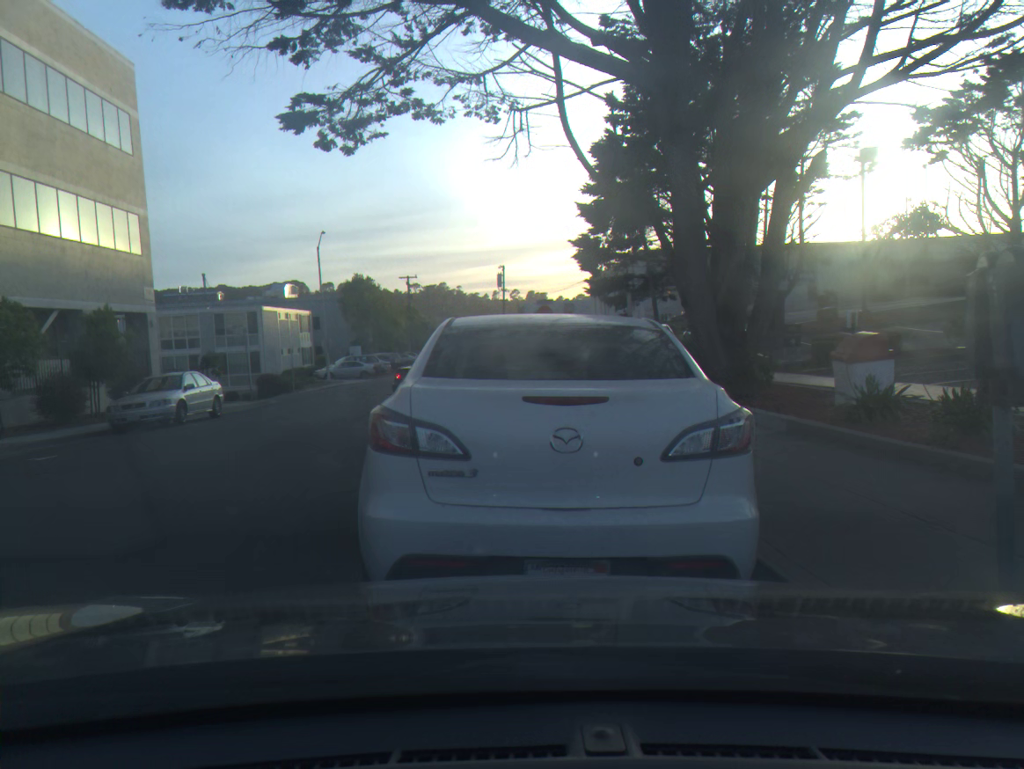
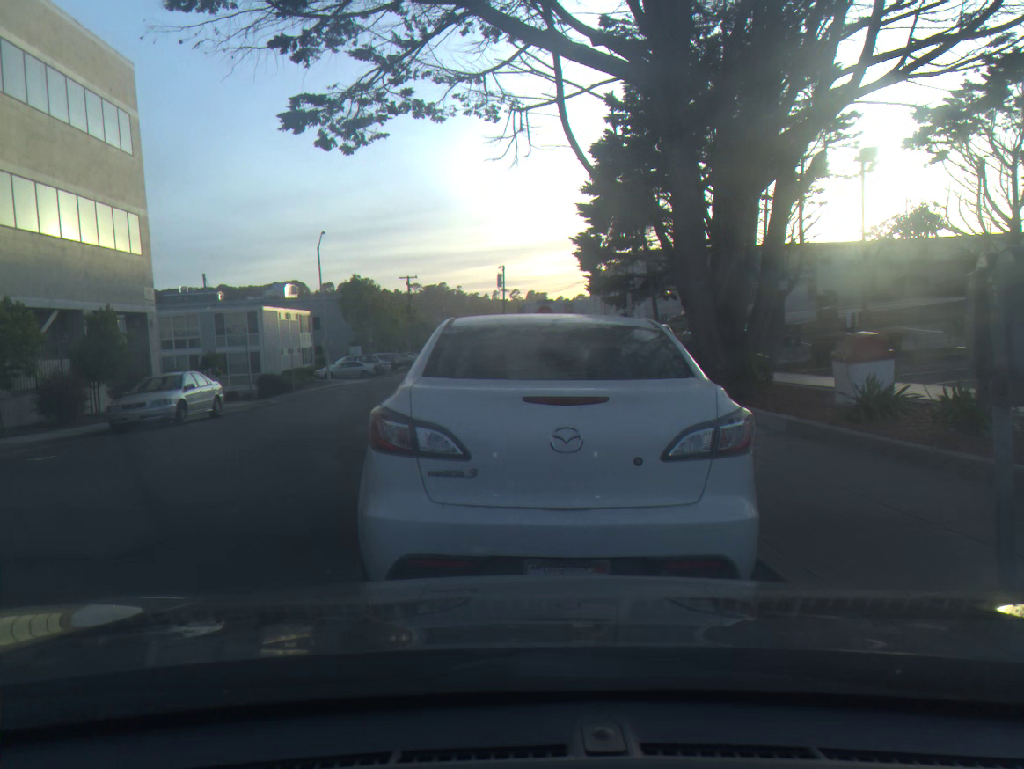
(0.0, 0.0) m; 0°
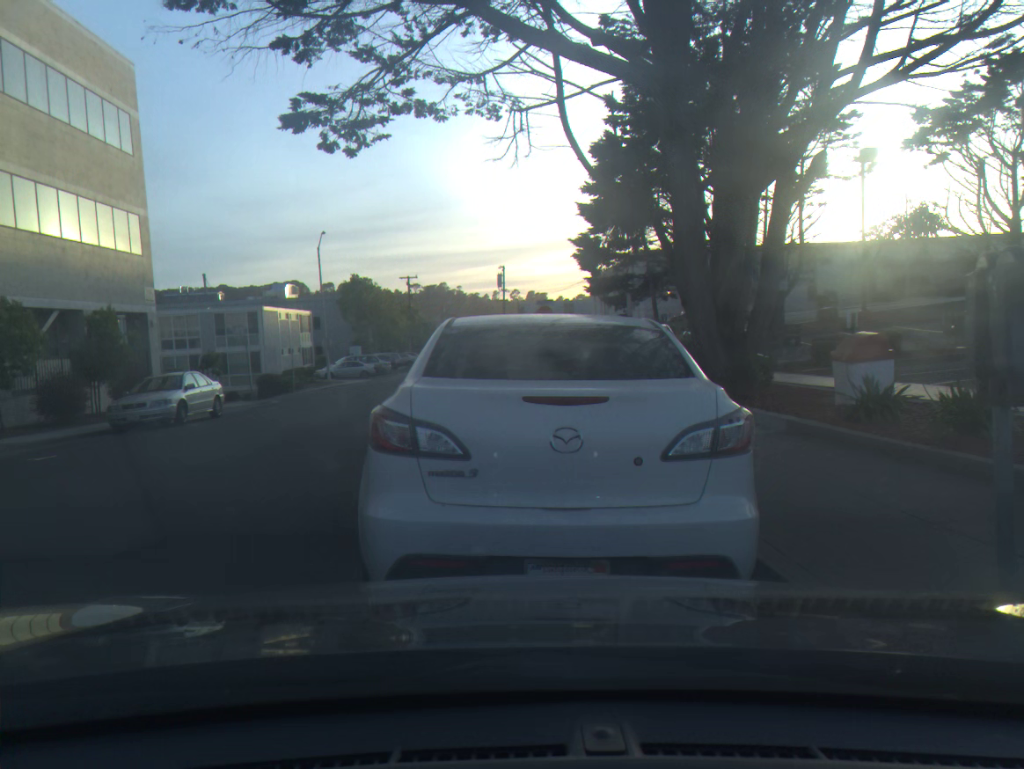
(0.0, 0.0) m; 0°
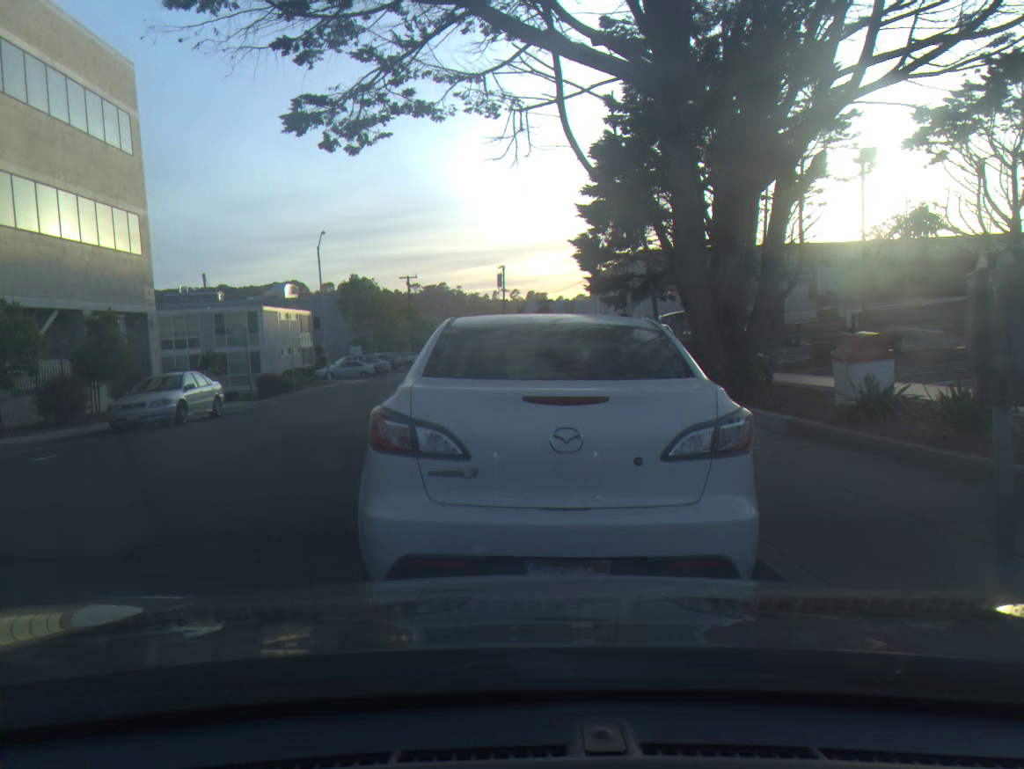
(0.0, 0.0) m; 0°
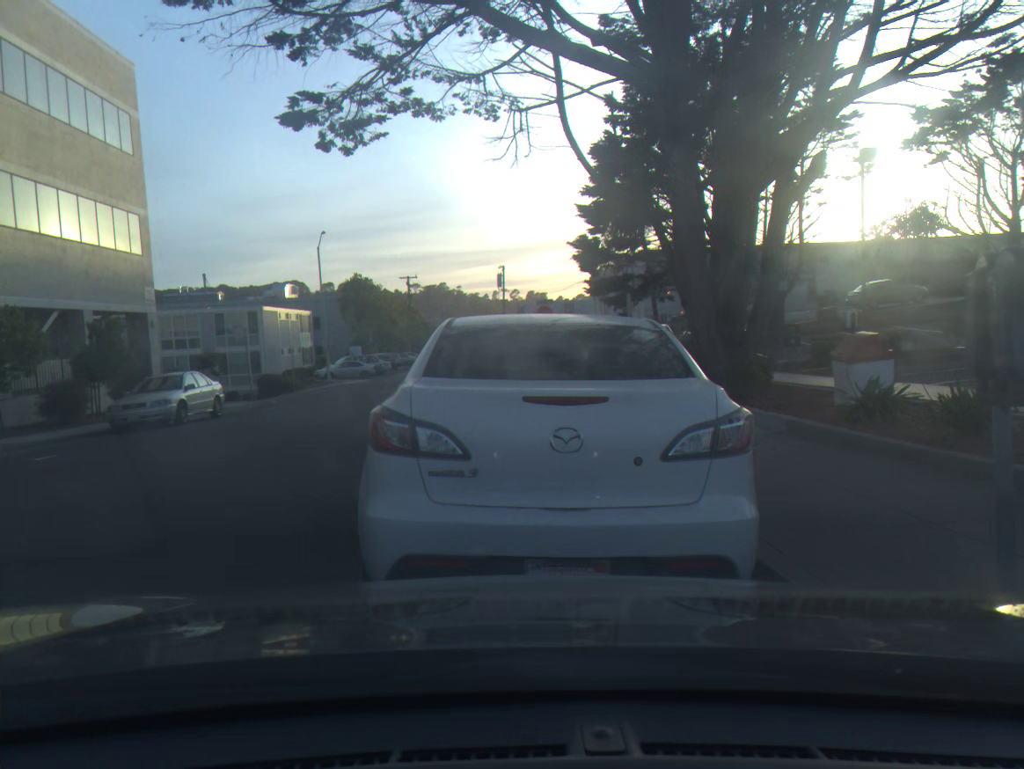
(0.0, 0.0) m; 0°
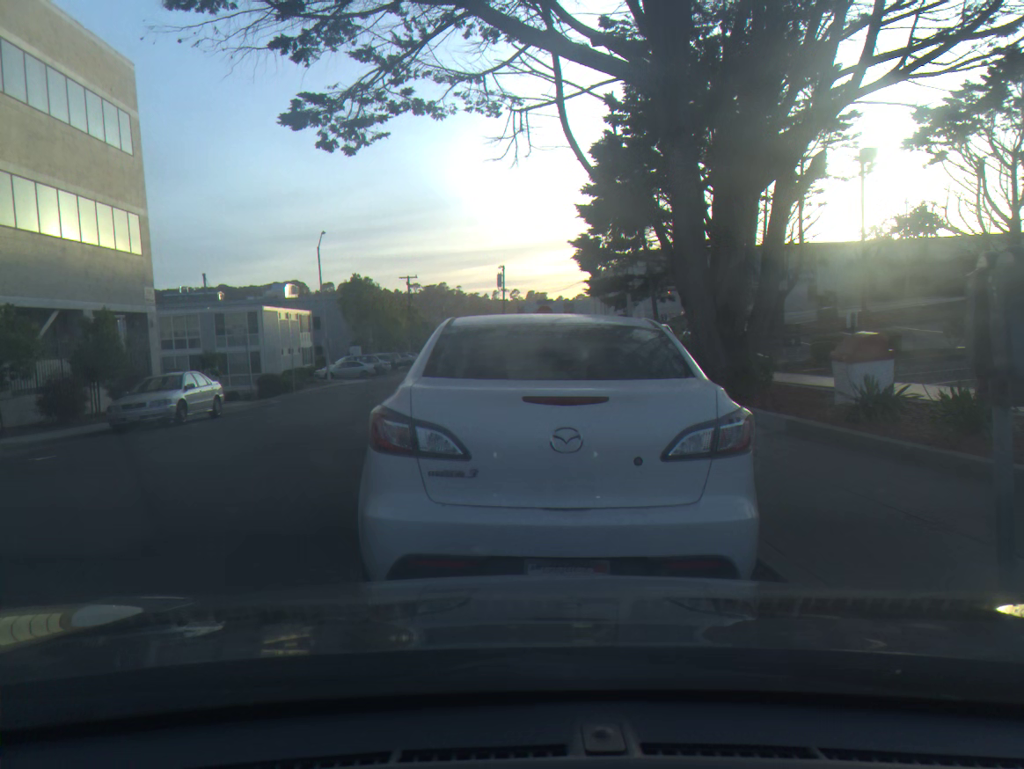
(0.0, 0.0) m; 0°
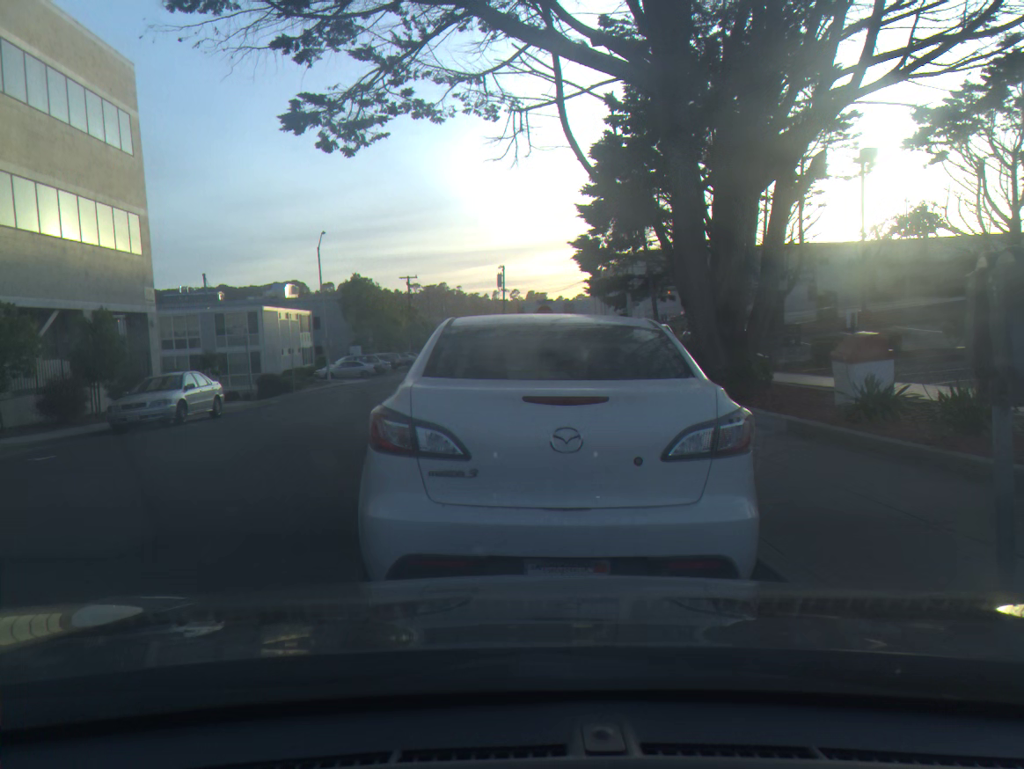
(0.0, 0.0) m; 0°
